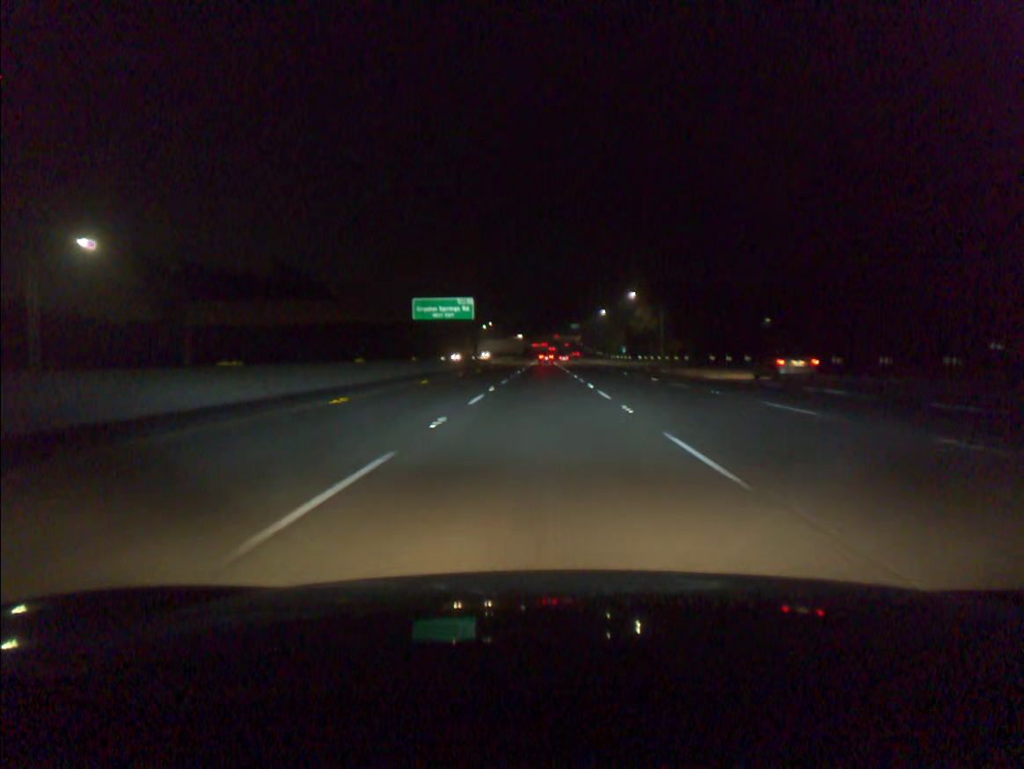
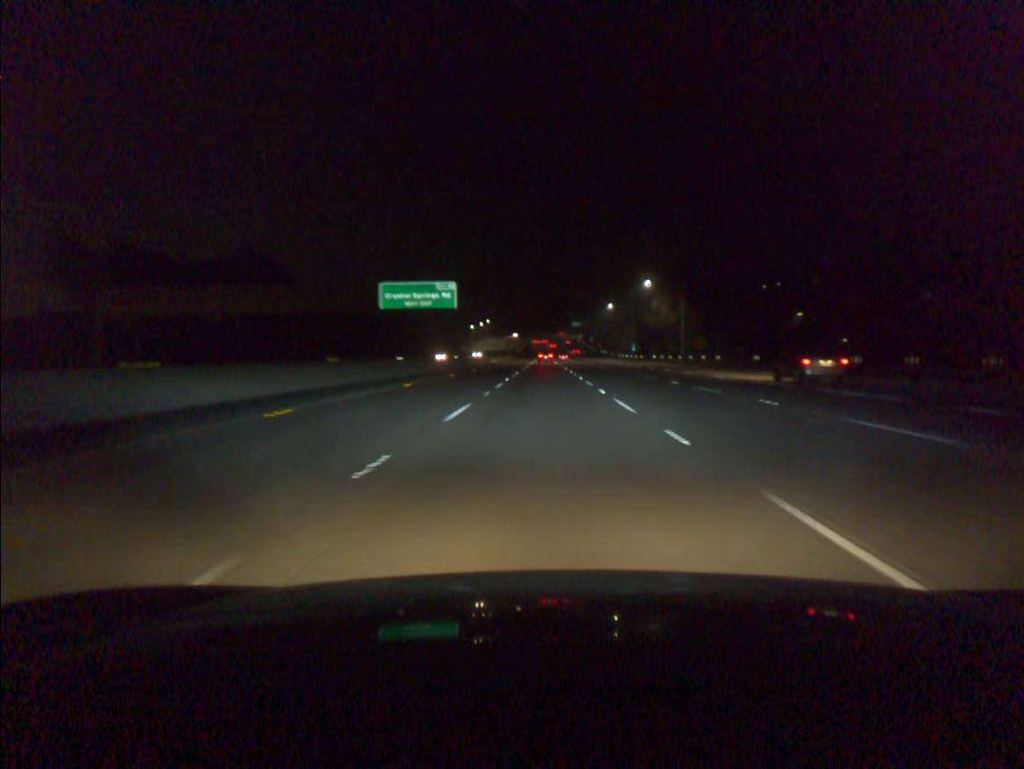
(0.0, +19.5) m; 0°
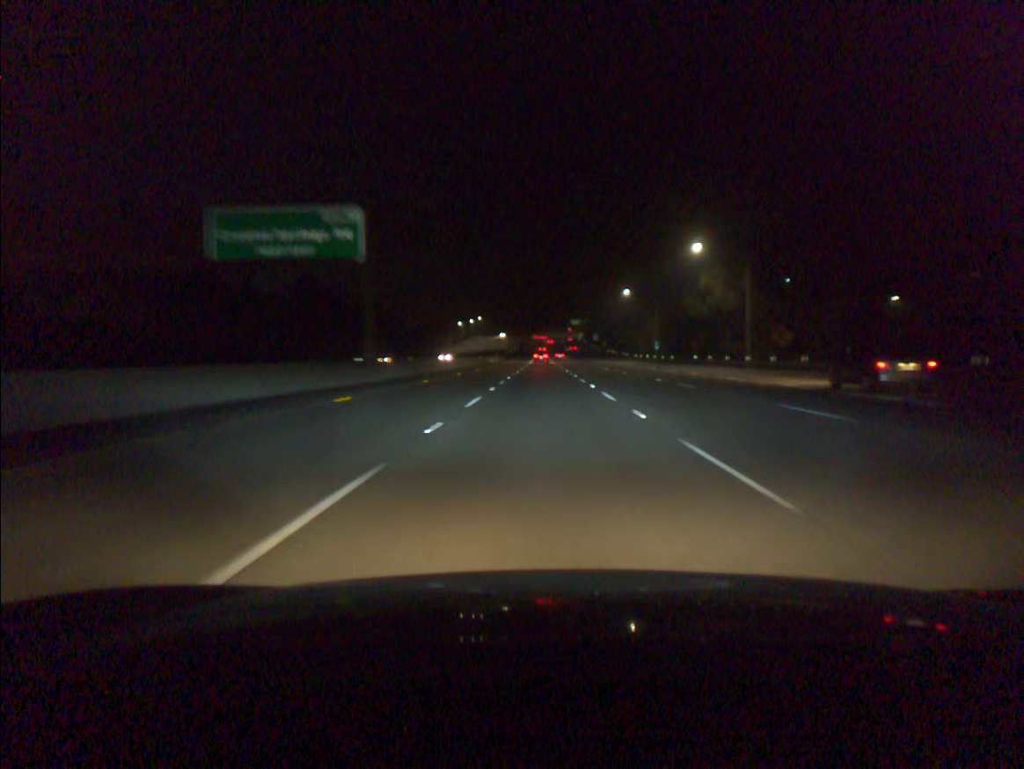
(+0.1, +38.9) m; 0°
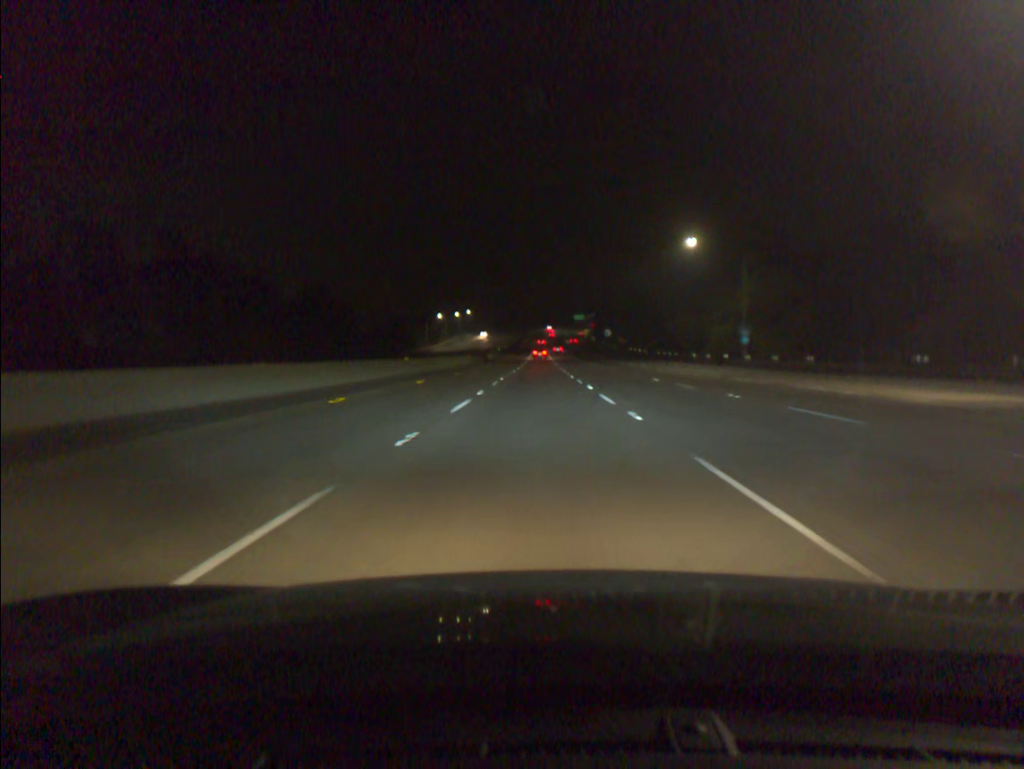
(+0.1, +58.4) m; 0°
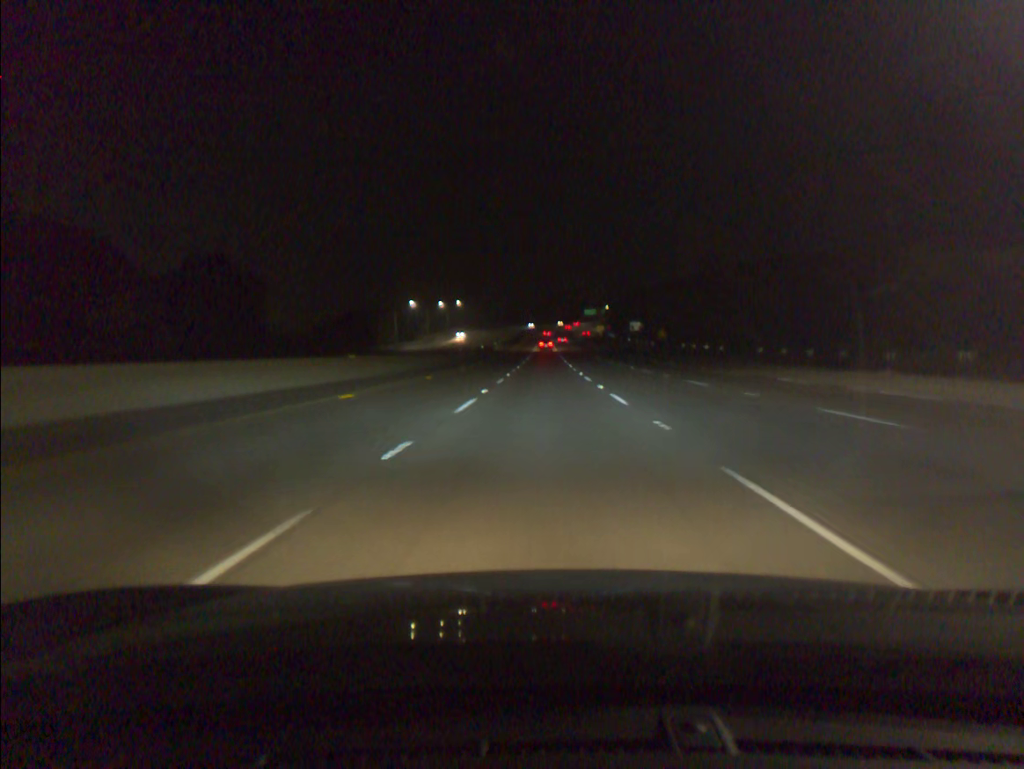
(-0.2, +58.3) m; 0°
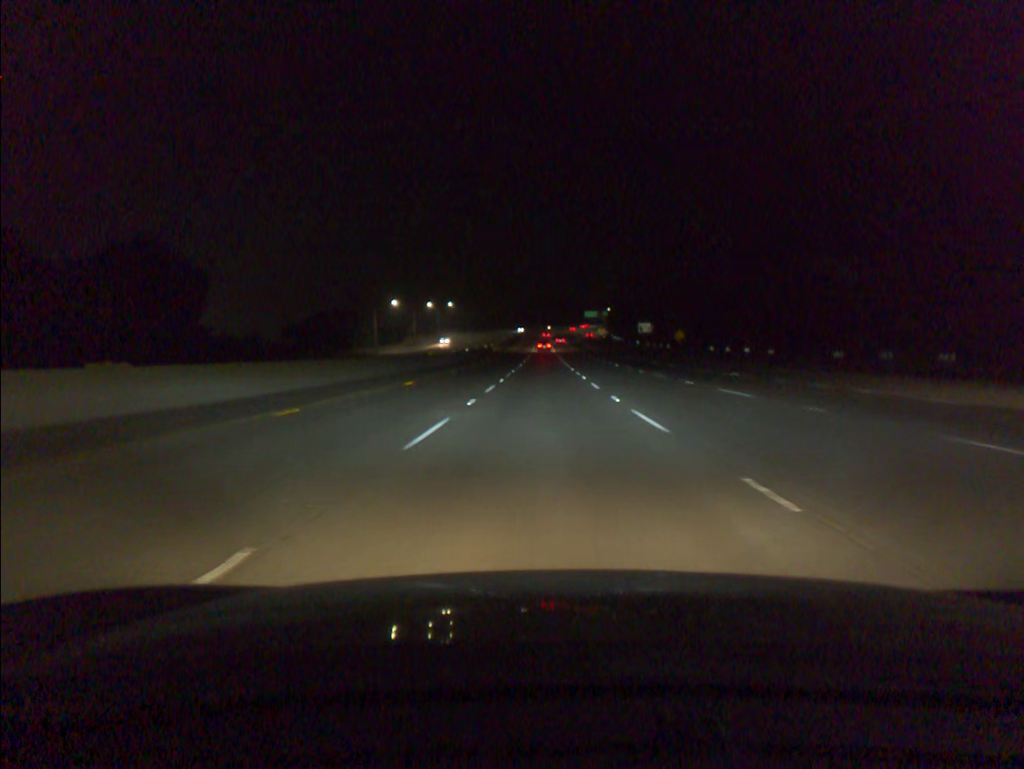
(0.0, +19.4) m; 0°
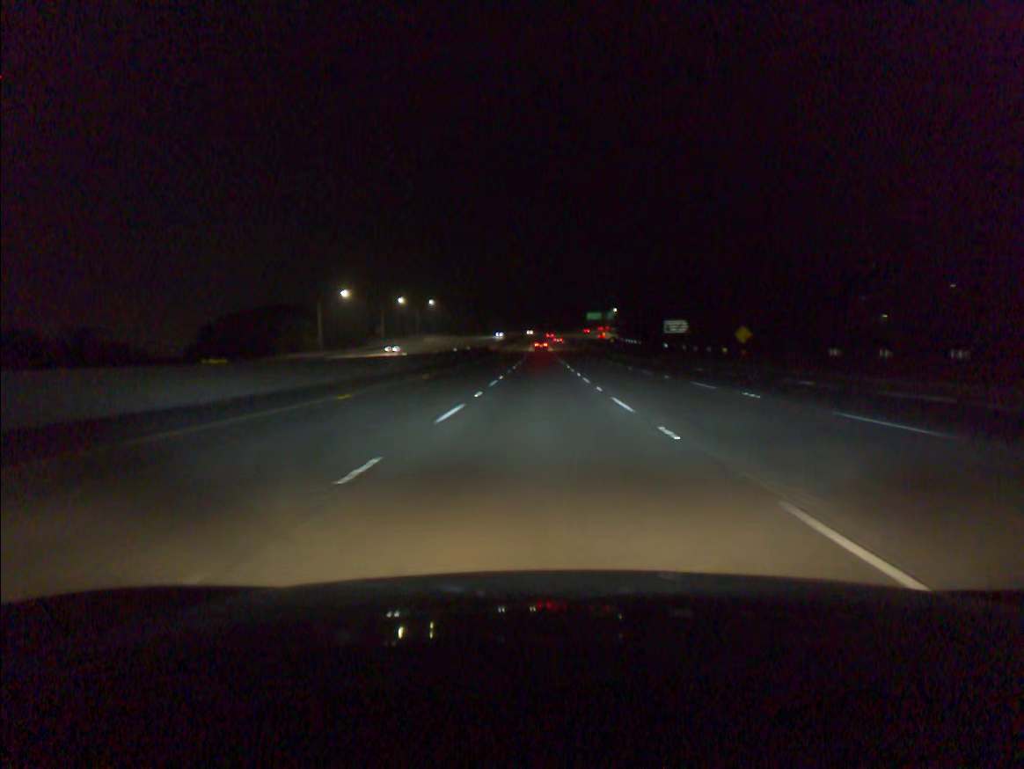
(+0.1, +38.8) m; 0°
